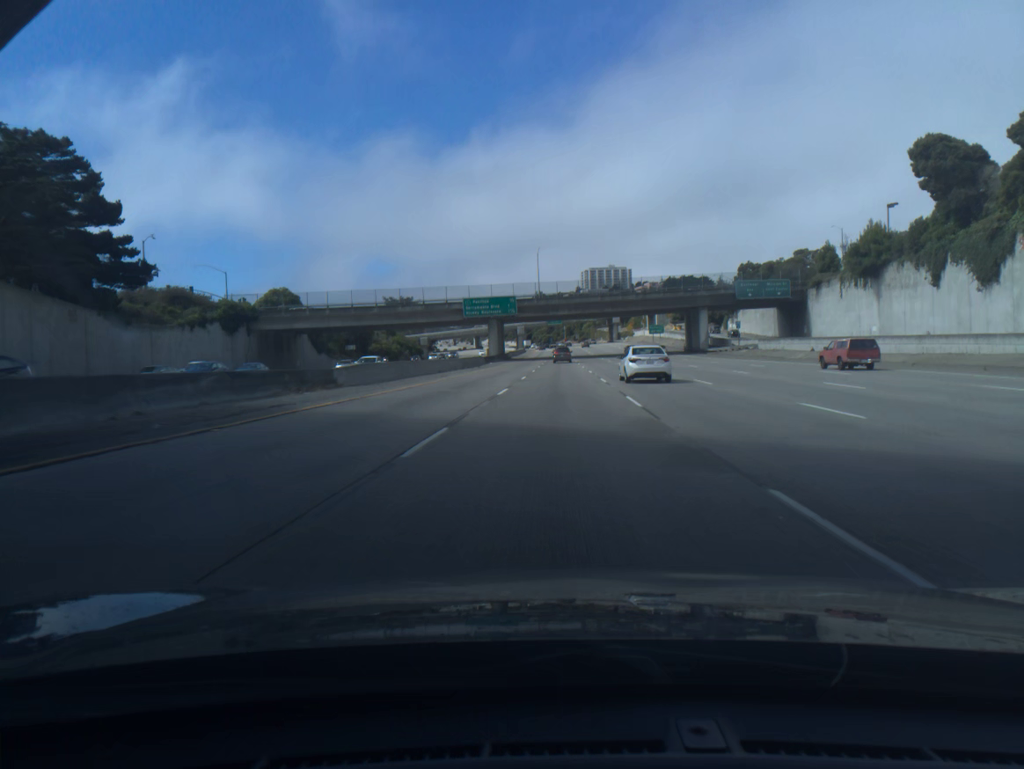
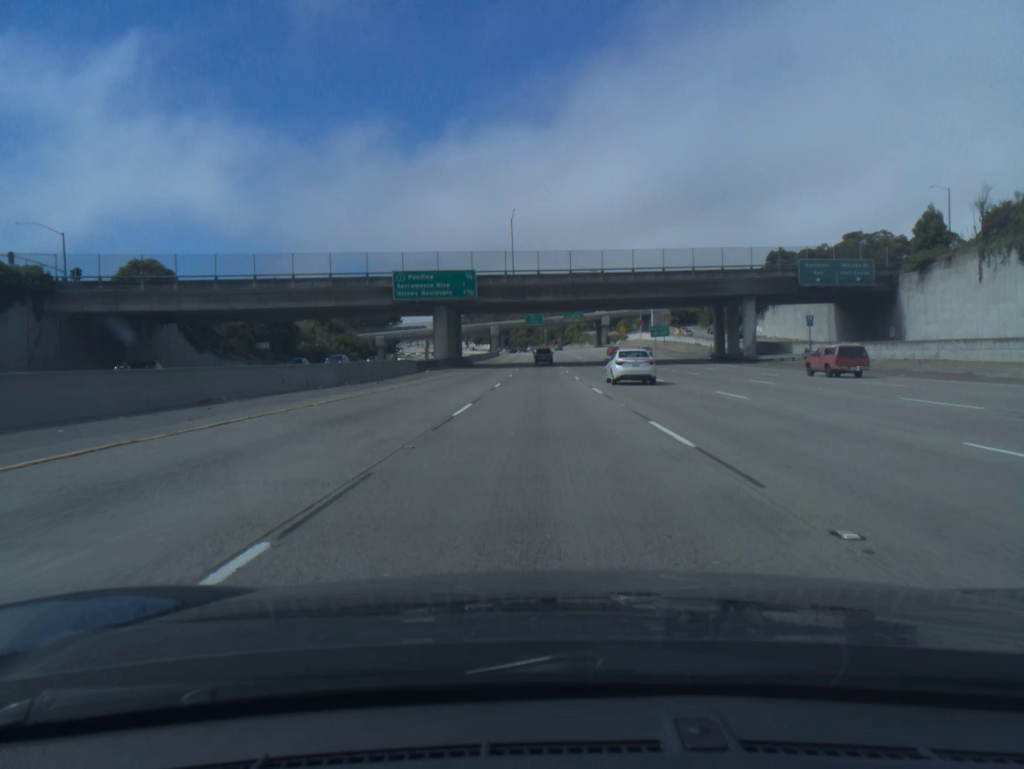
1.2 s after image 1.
(+0.7, +36.9) m; +2°
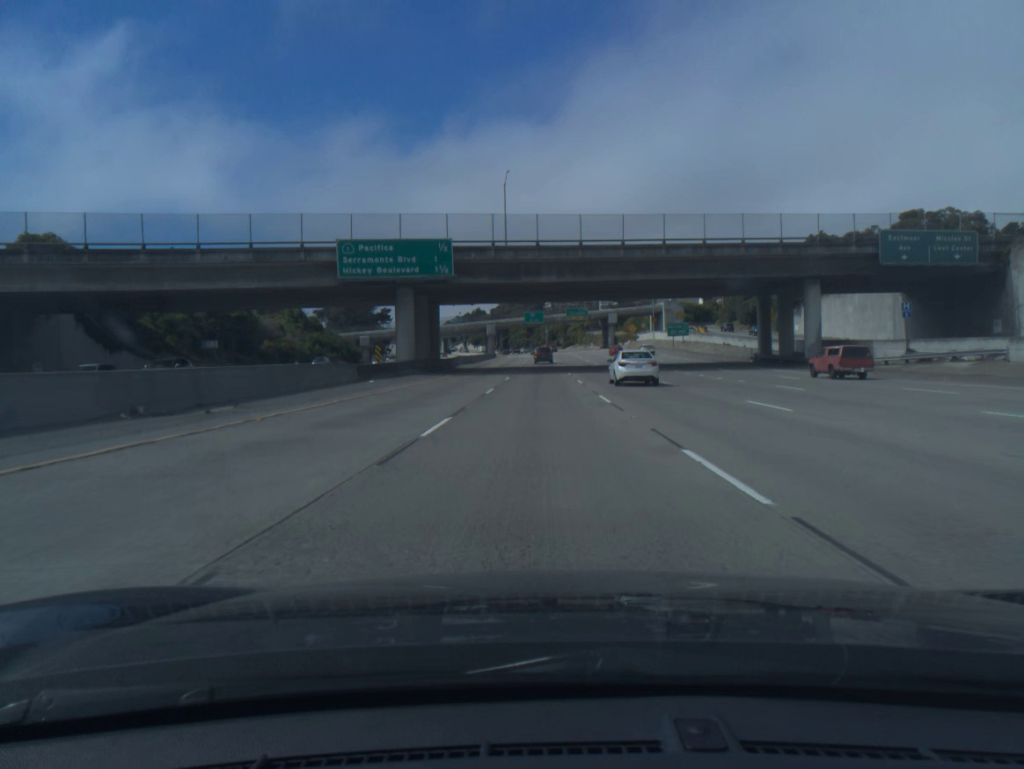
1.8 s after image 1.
(0.0, +18.4) m; 0°
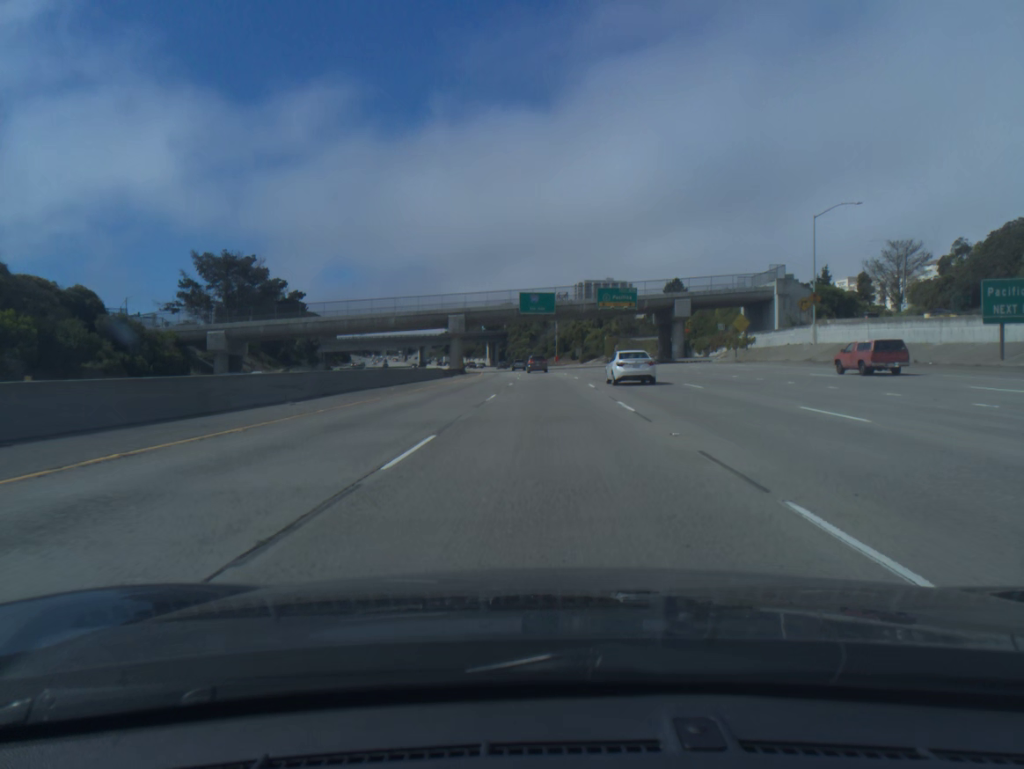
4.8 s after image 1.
(-0.6, +91.6) m; 0°
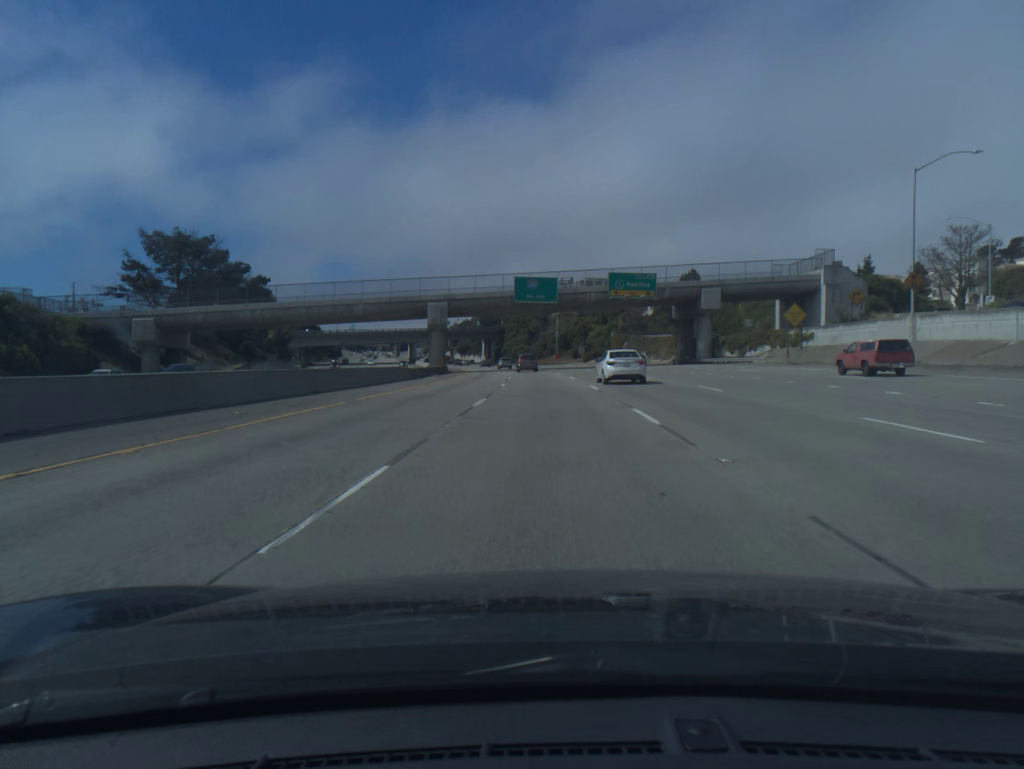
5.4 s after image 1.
(0.0, +18.2) m; 0°
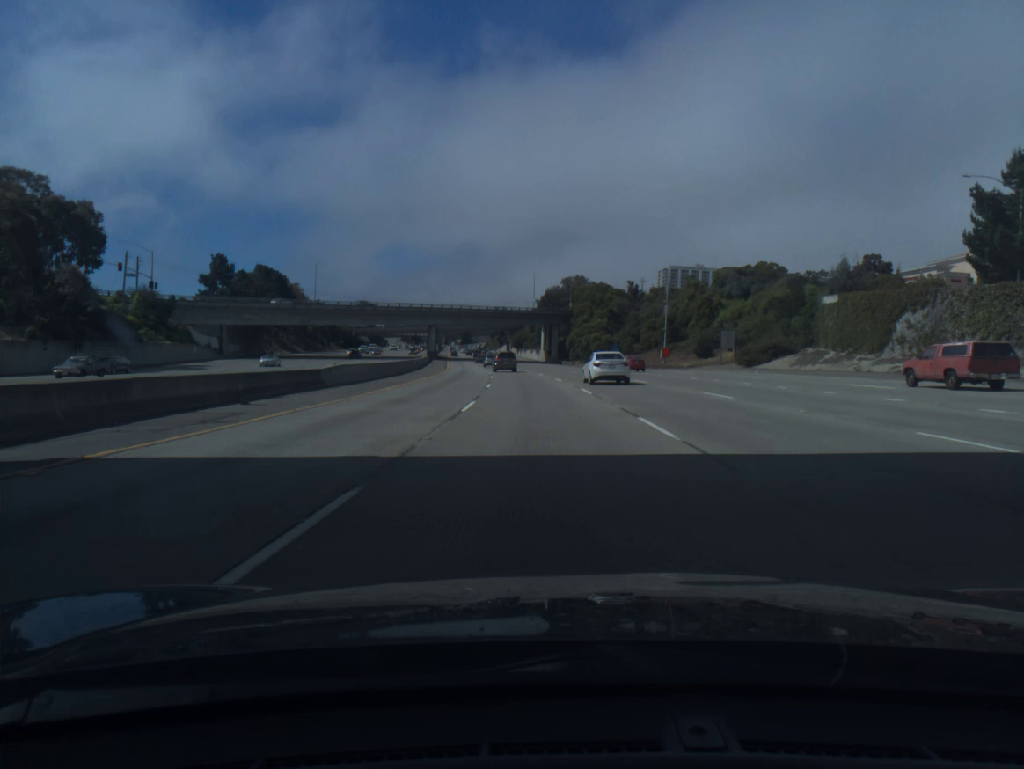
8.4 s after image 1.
(-3.0, +89.6) m; -5°
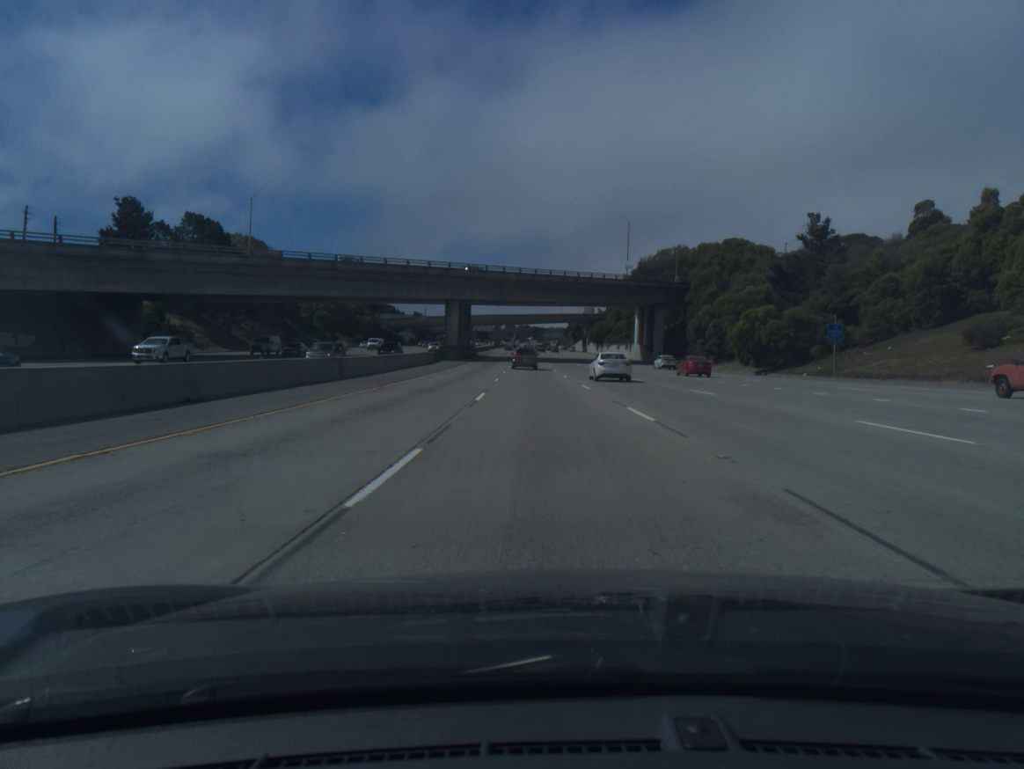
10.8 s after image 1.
(-3.5, +69.8) m; -6°
